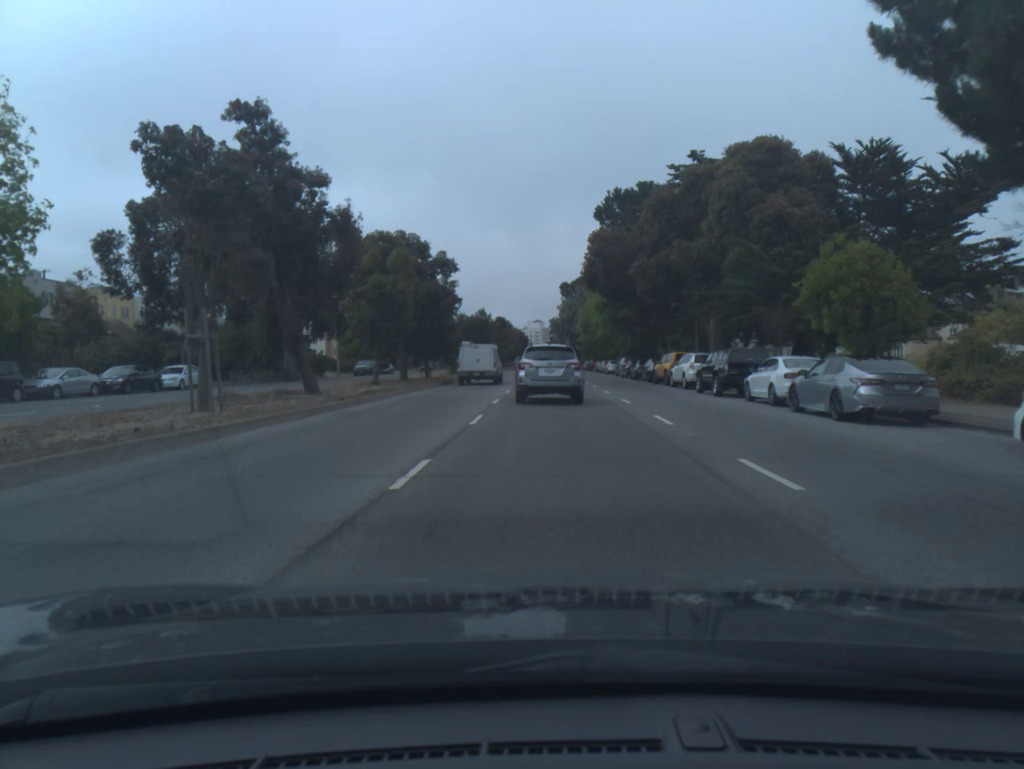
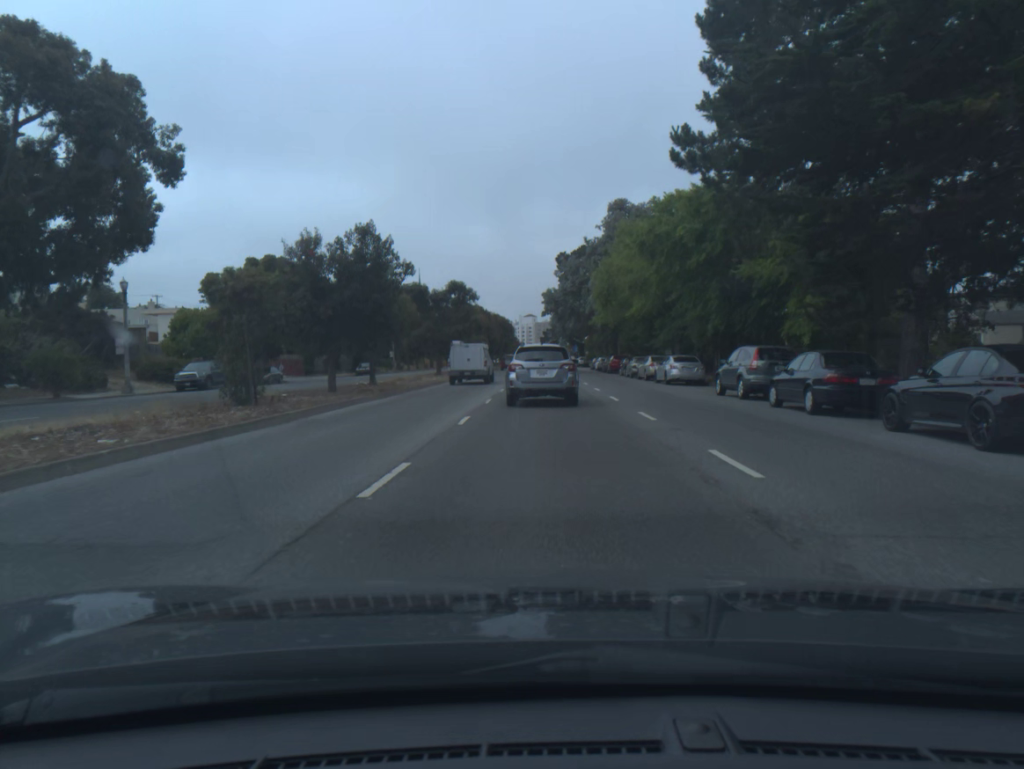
(+0.1, +42.9) m; 0°
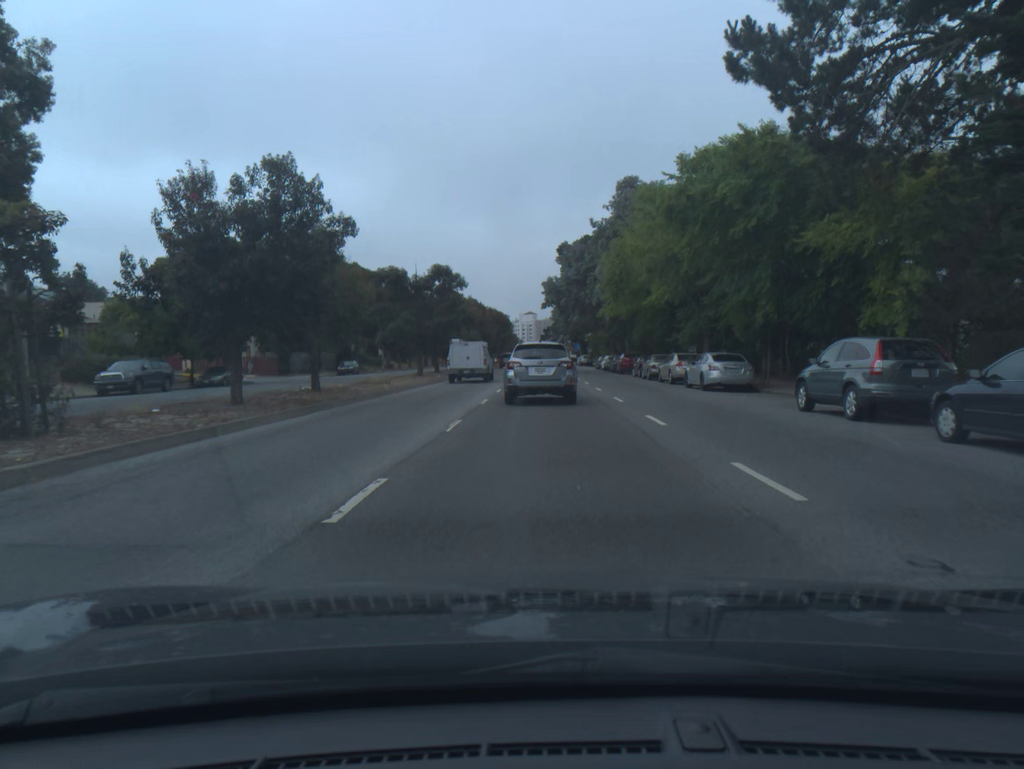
(0.0, +8.6) m; 0°
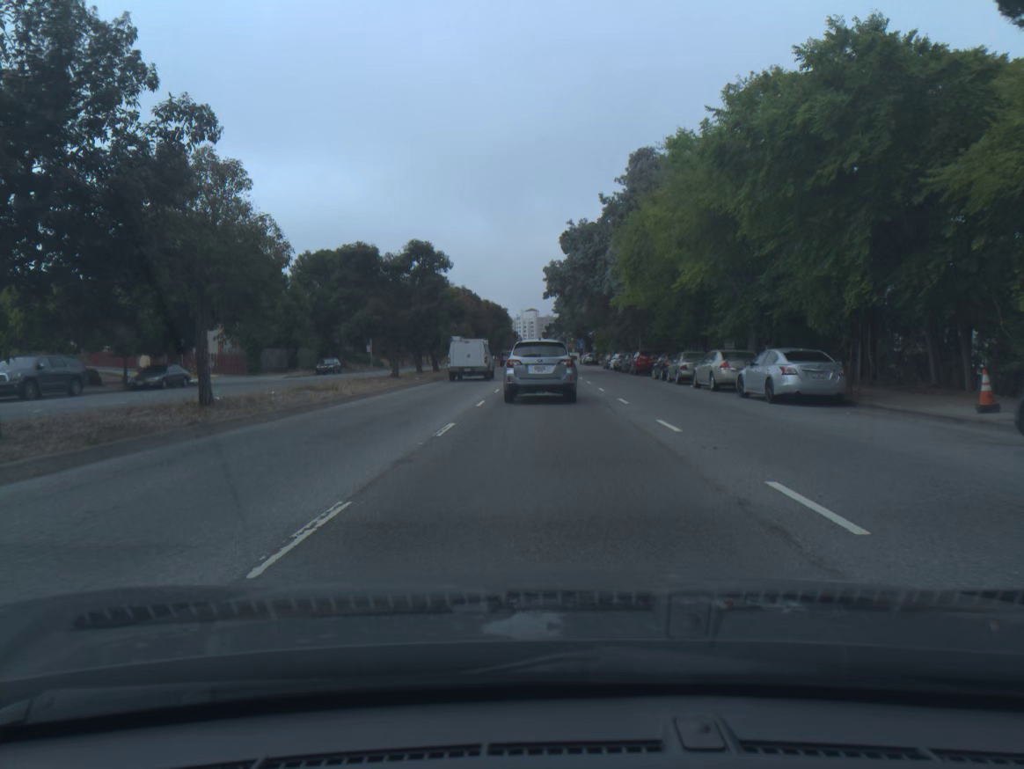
(0.0, +8.6) m; 0°
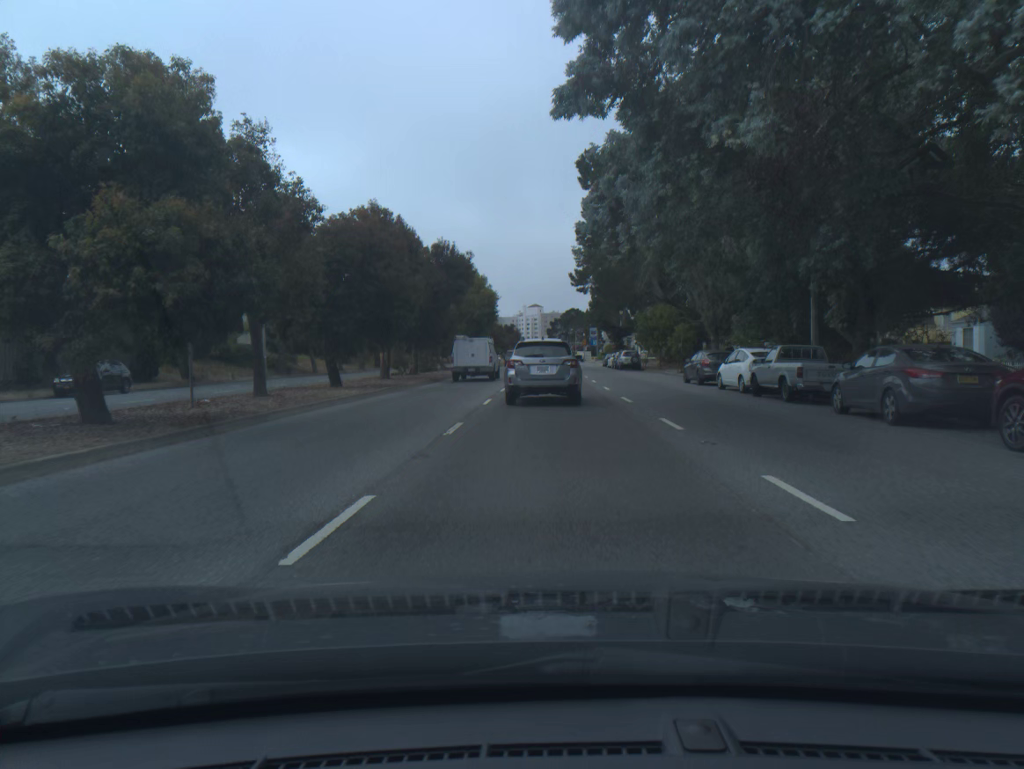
(-0.2, +43.0) m; 0°
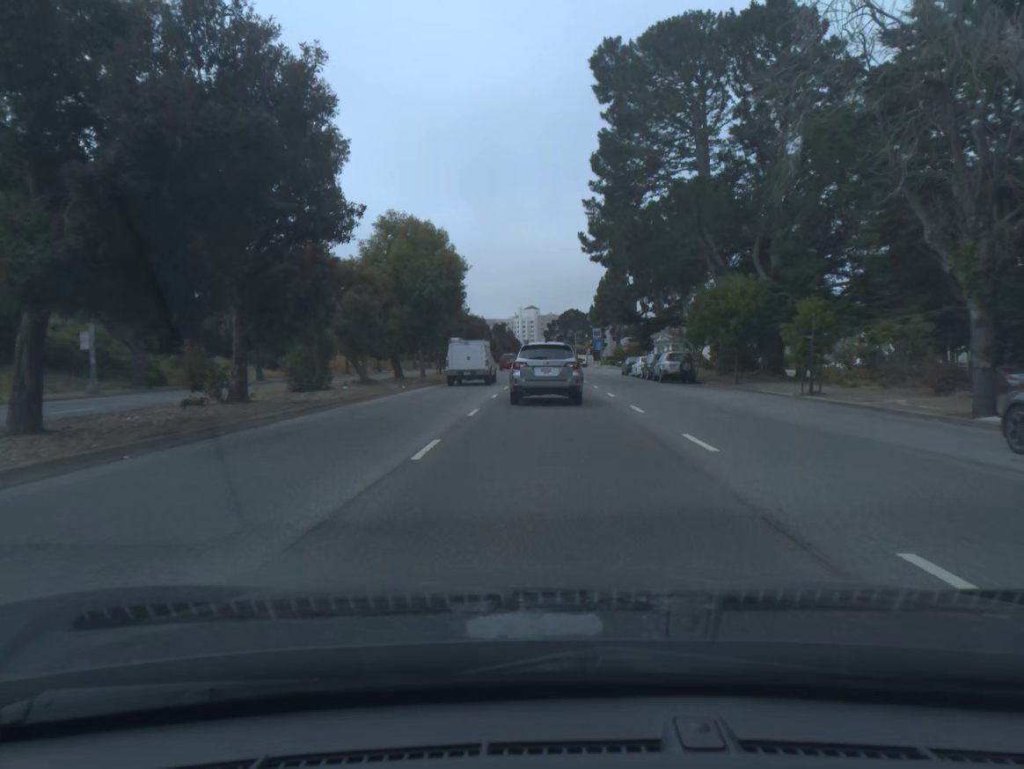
(0.0, +24.7) m; 0°
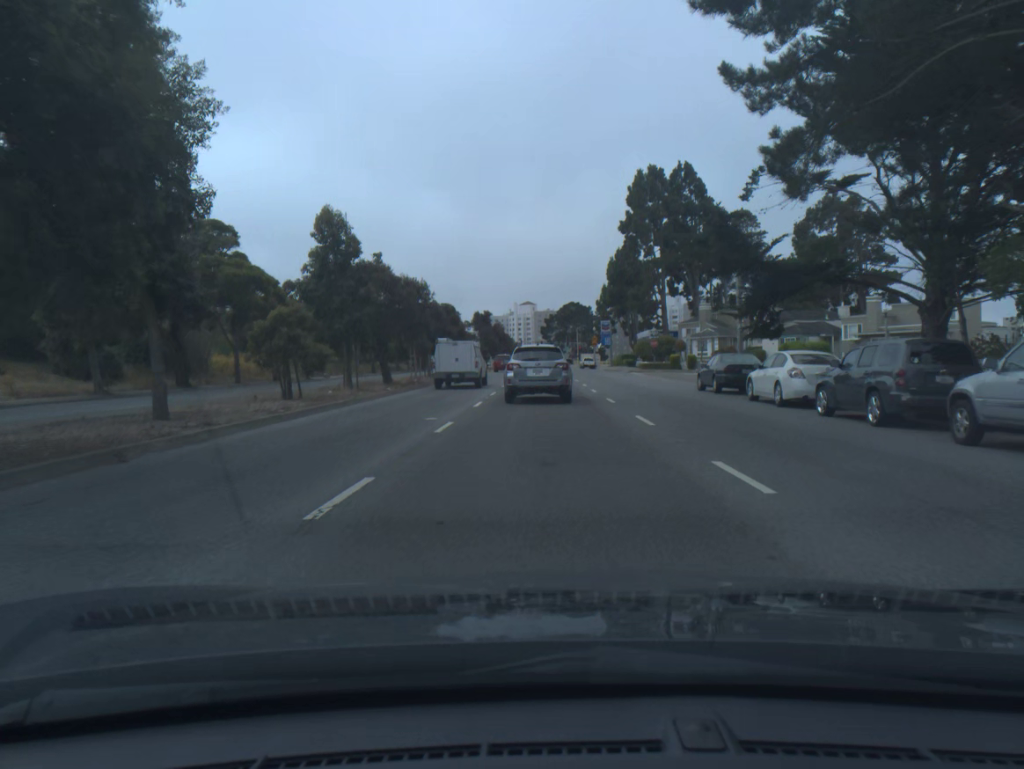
(+0.1, +32.5) m; 0°
